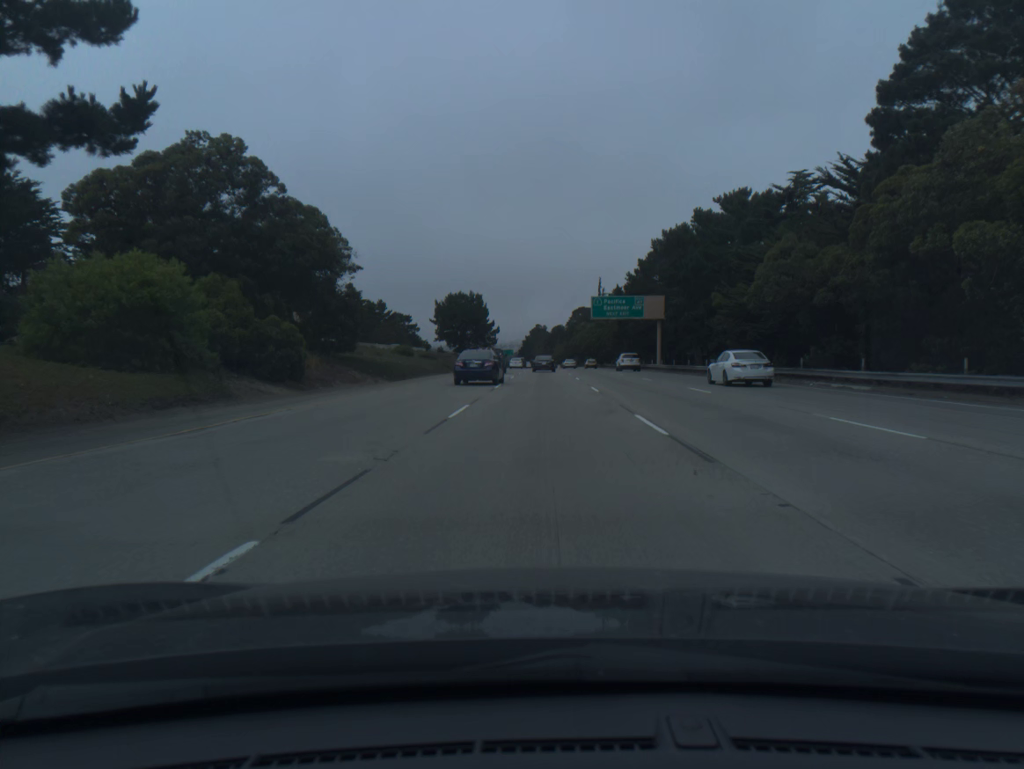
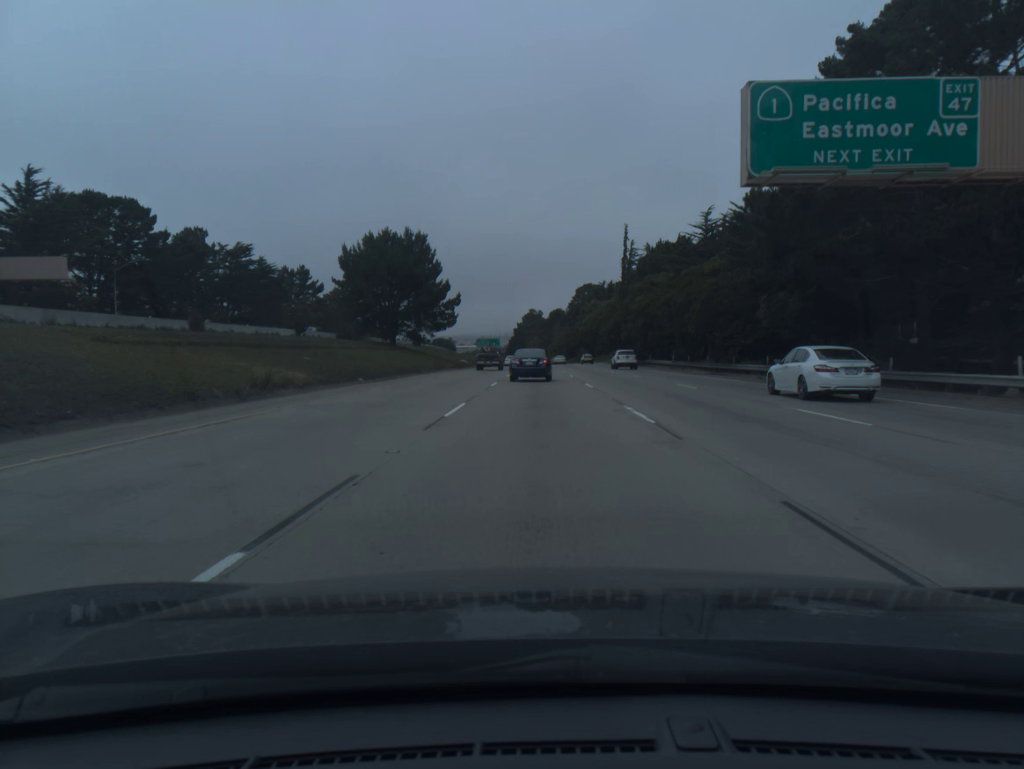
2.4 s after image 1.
(+0.3, +71.4) m; 0°
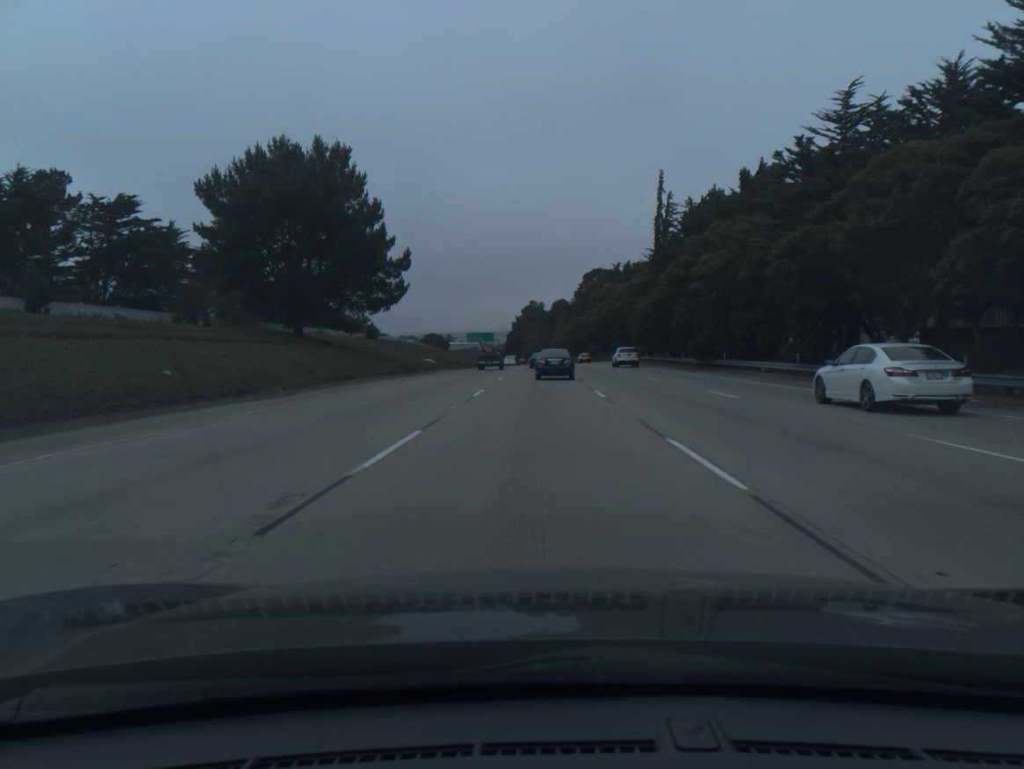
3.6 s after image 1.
(0.0, +35.7) m; 0°
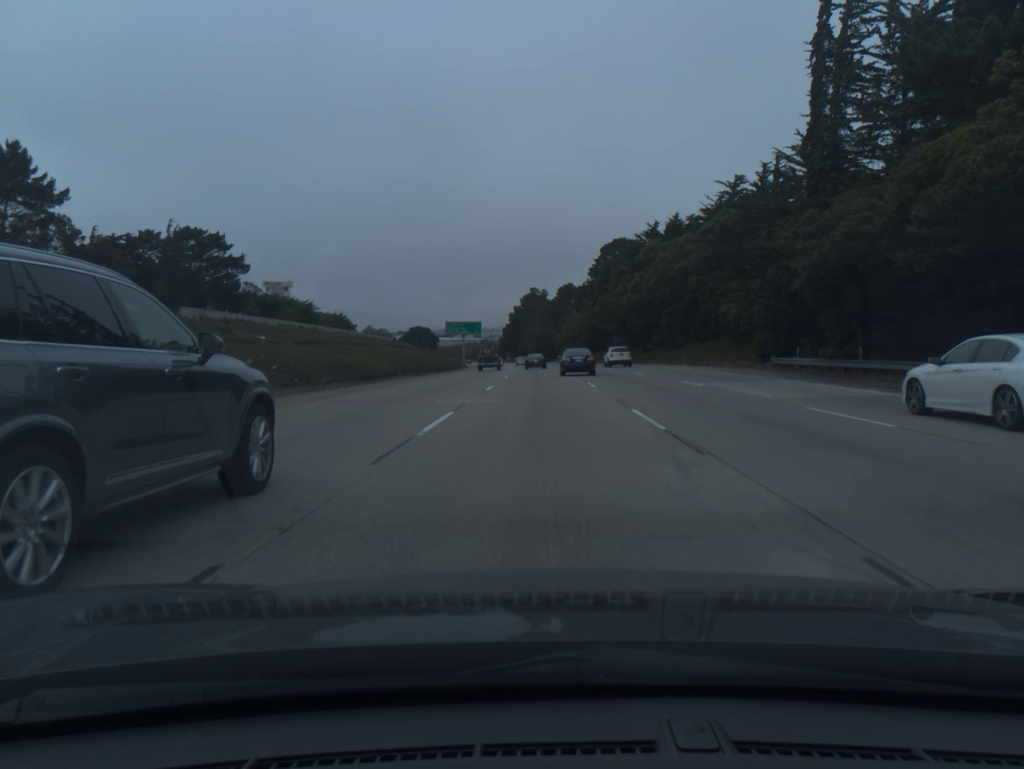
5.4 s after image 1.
(-0.2, +53.2) m; 0°
